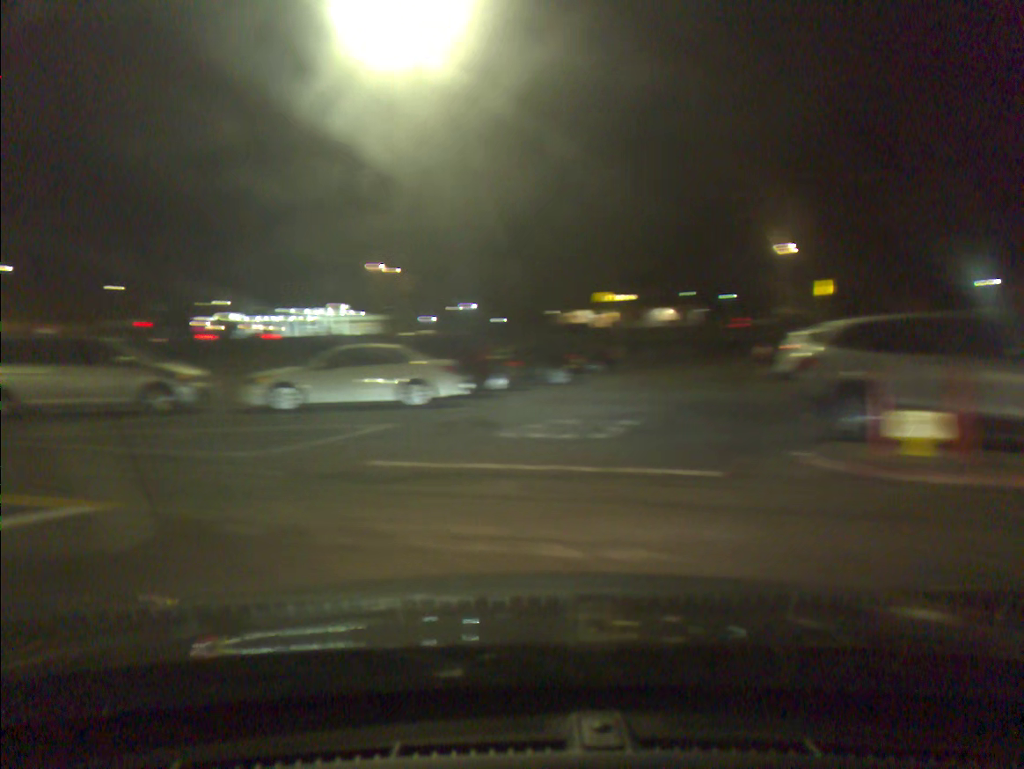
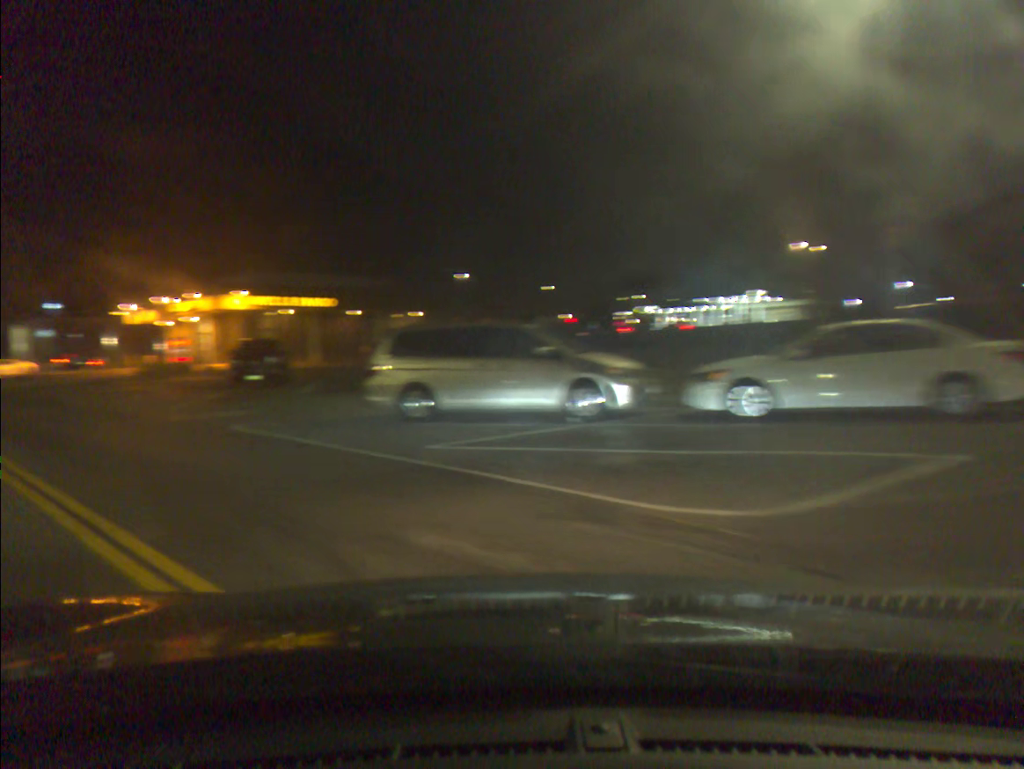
(-1.4, +5.4) m; -27°
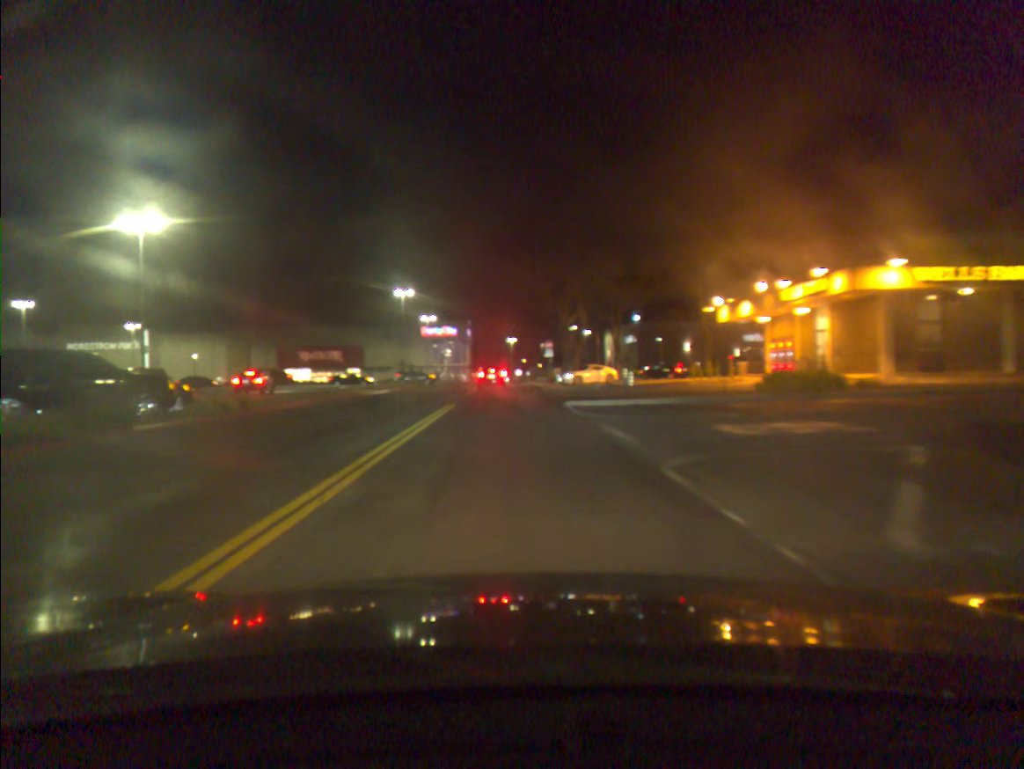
(-8.4, +18.5) m; -34°
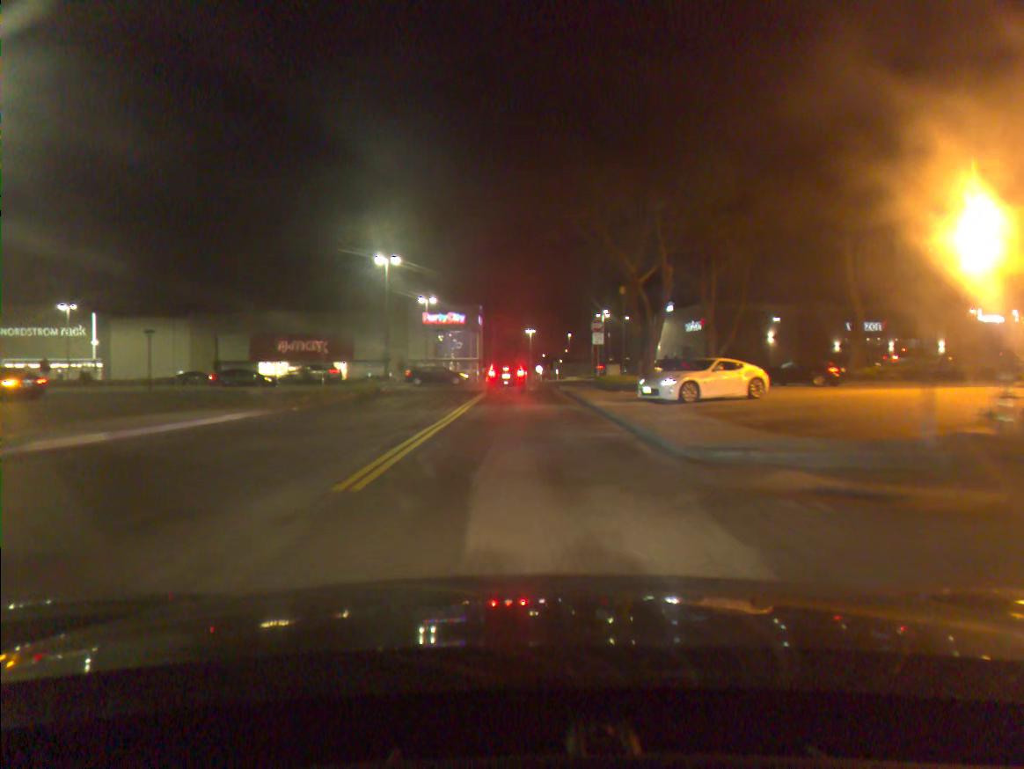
(-0.3, +27.7) m; -1°
